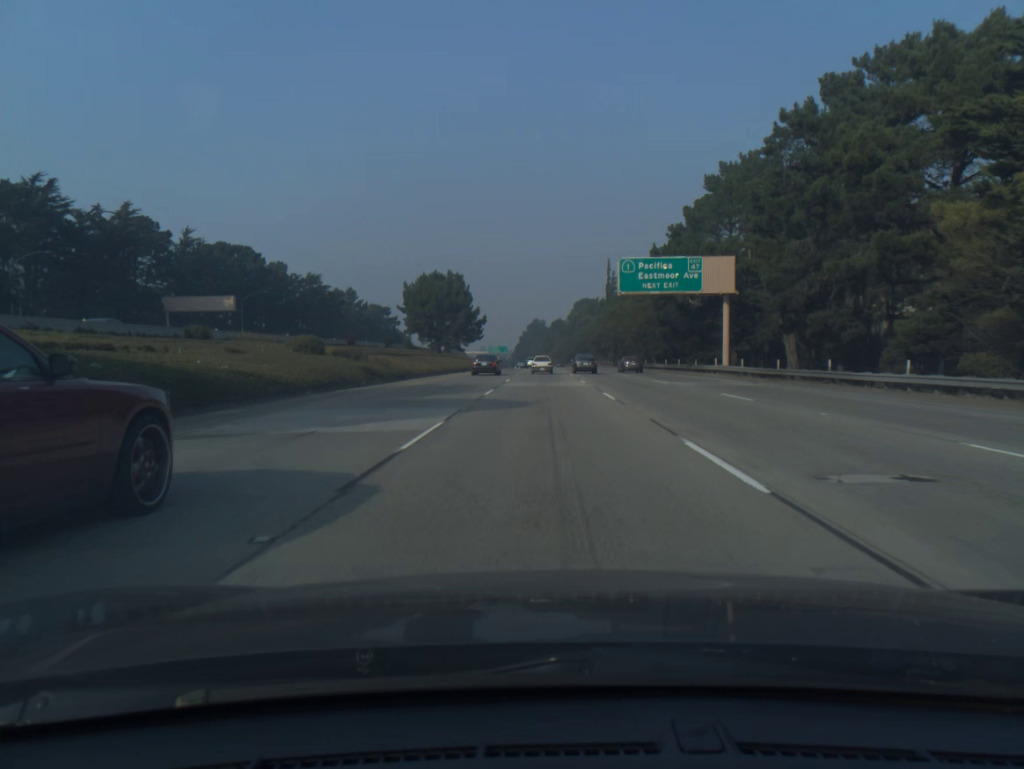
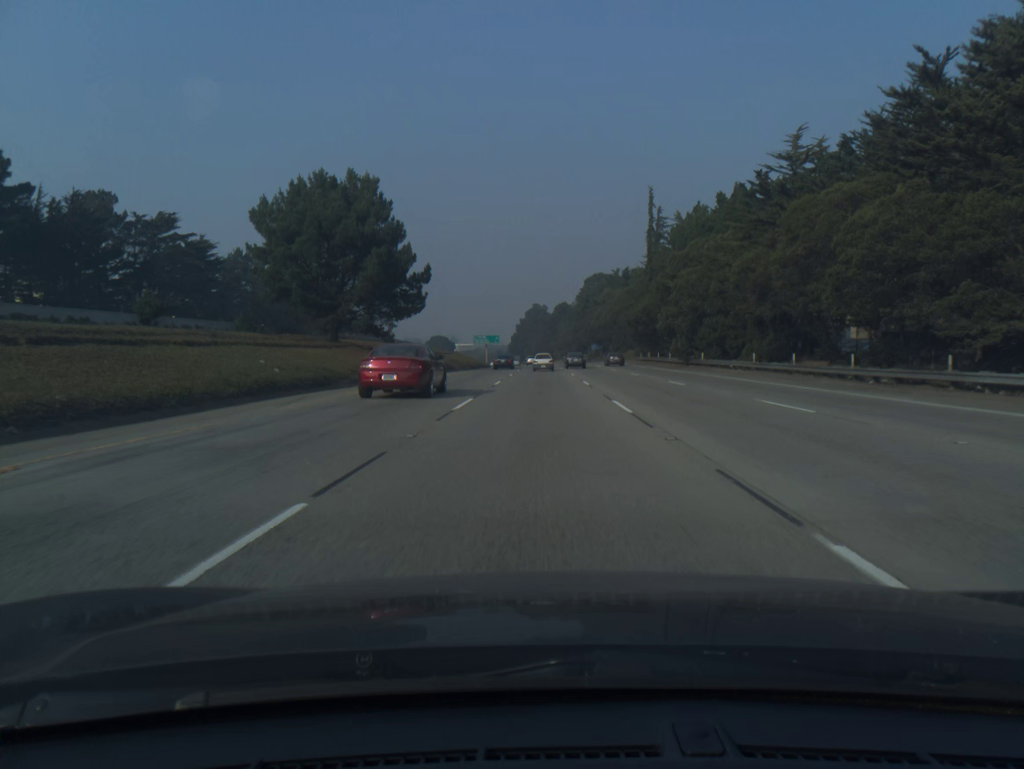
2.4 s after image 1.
(0.0, +64.1) m; 0°
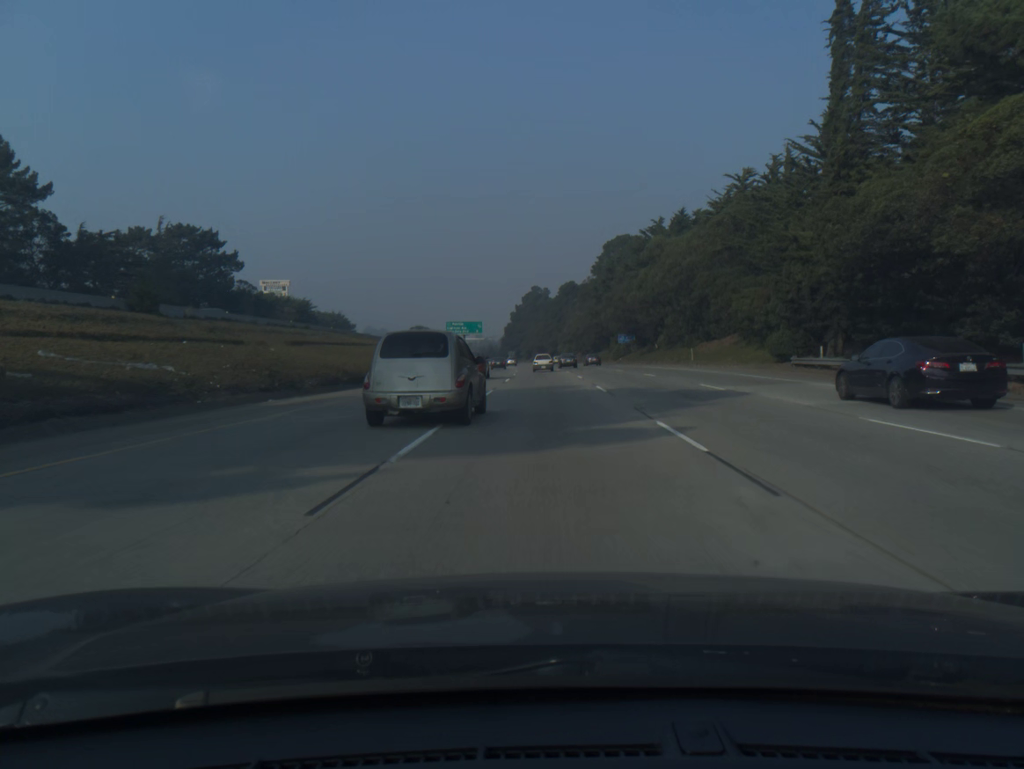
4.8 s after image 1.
(-0.2, +64.5) m; 0°
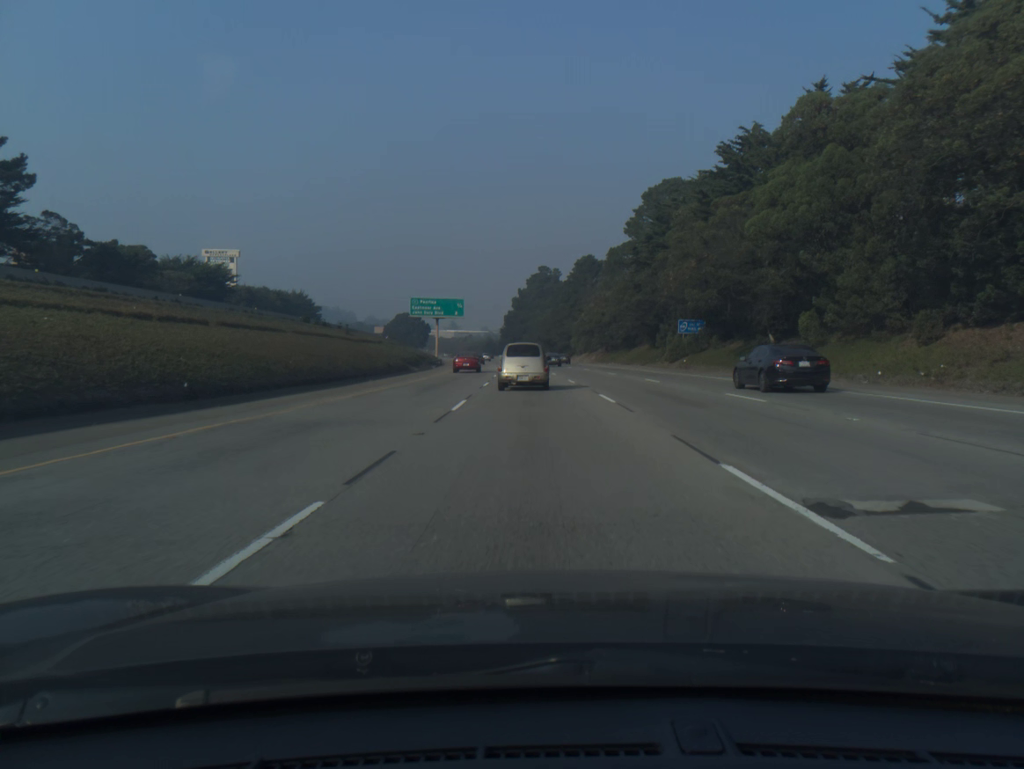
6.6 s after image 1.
(-0.1, +48.9) m; 0°
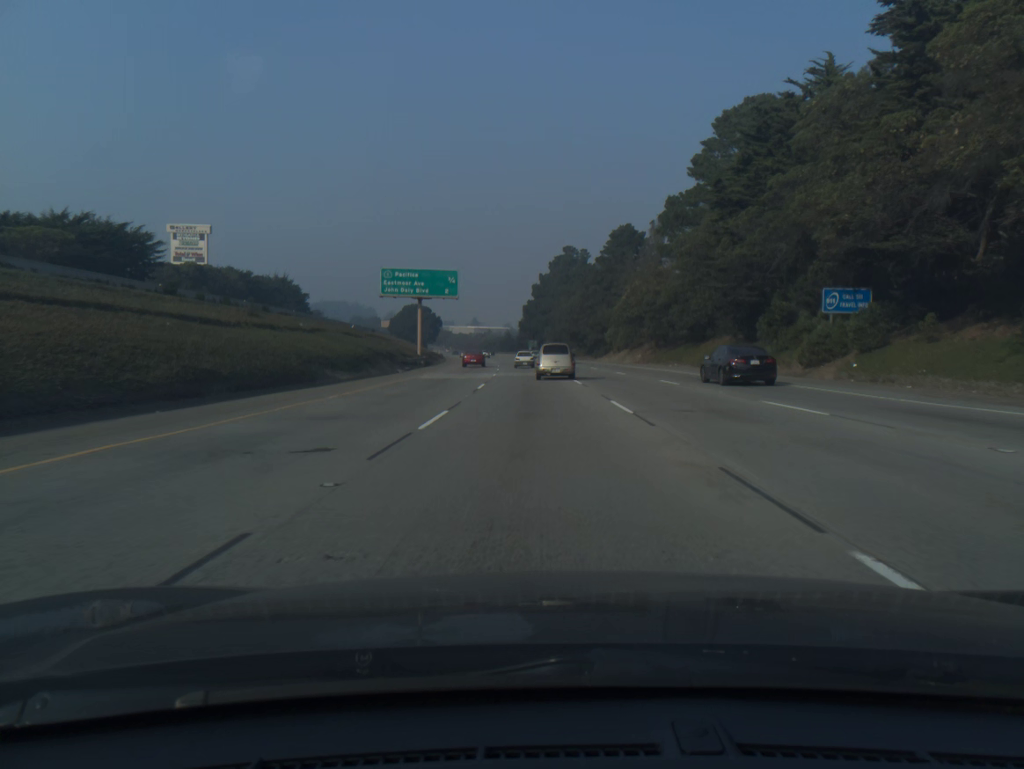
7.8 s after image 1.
(-0.4, +32.9) m; -2°
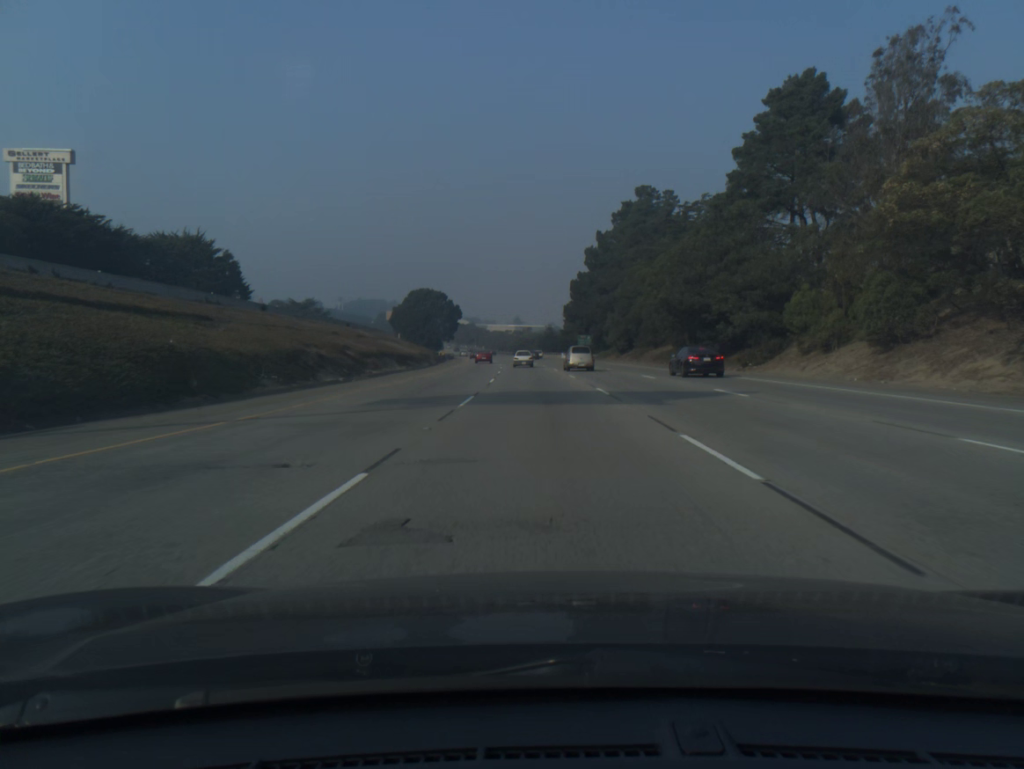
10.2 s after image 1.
(-2.1, +66.5) m; -3°
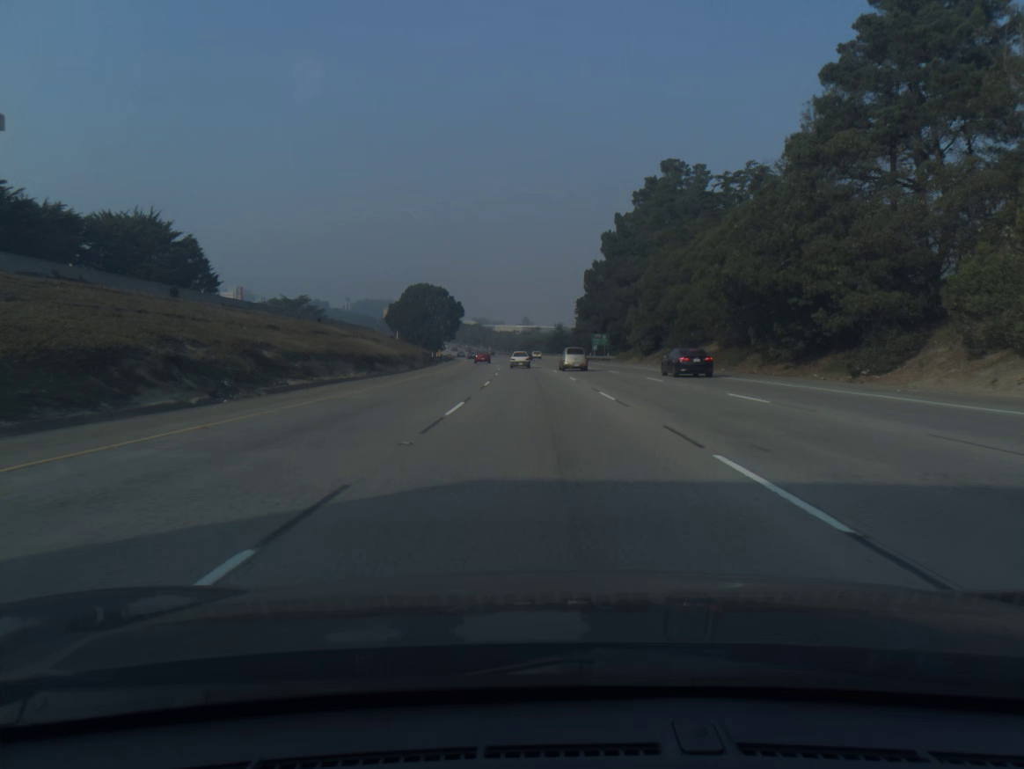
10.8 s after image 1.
(-0.1, +16.8) m; -1°
